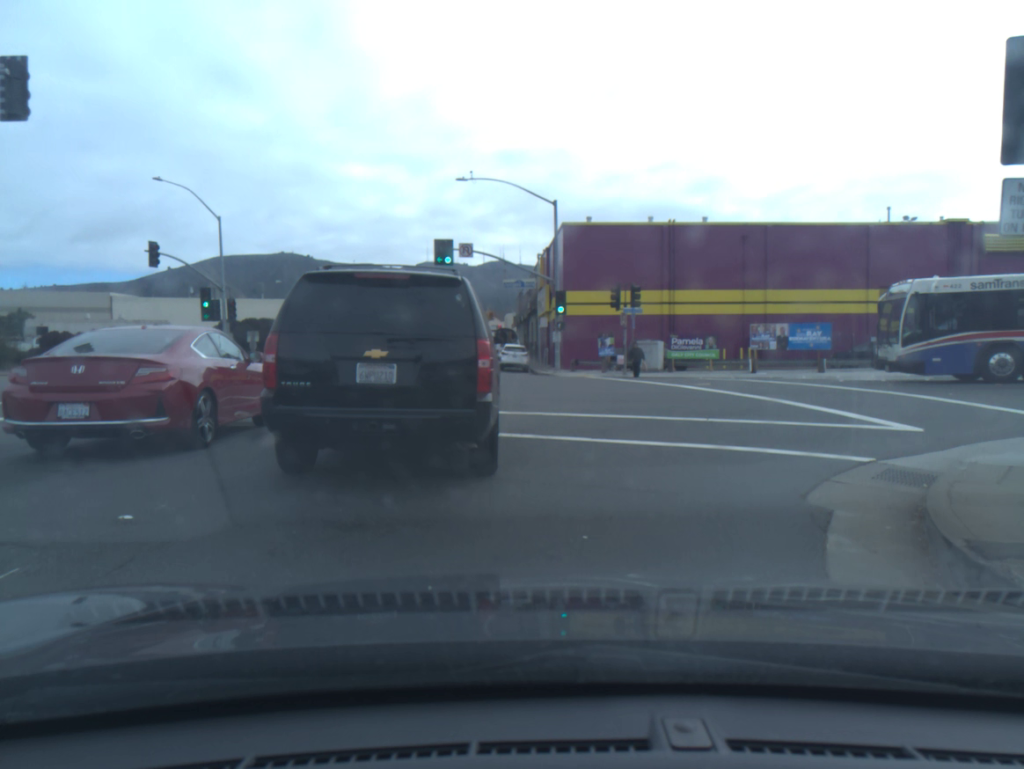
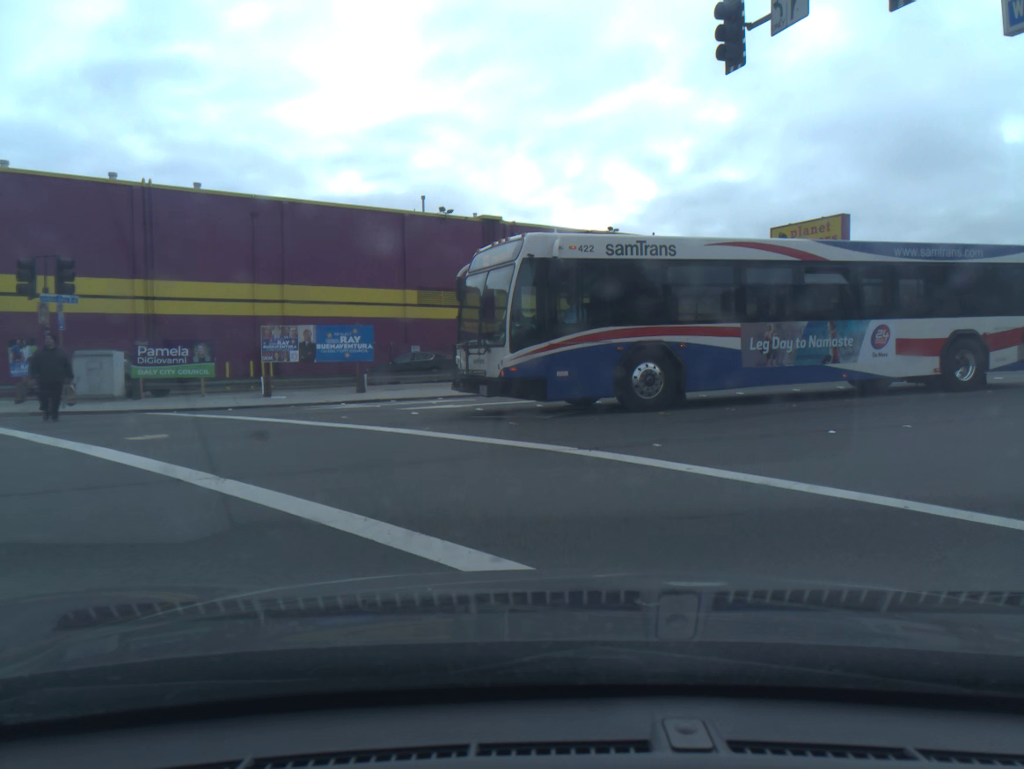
(+2.8, +11.0) m; +39°
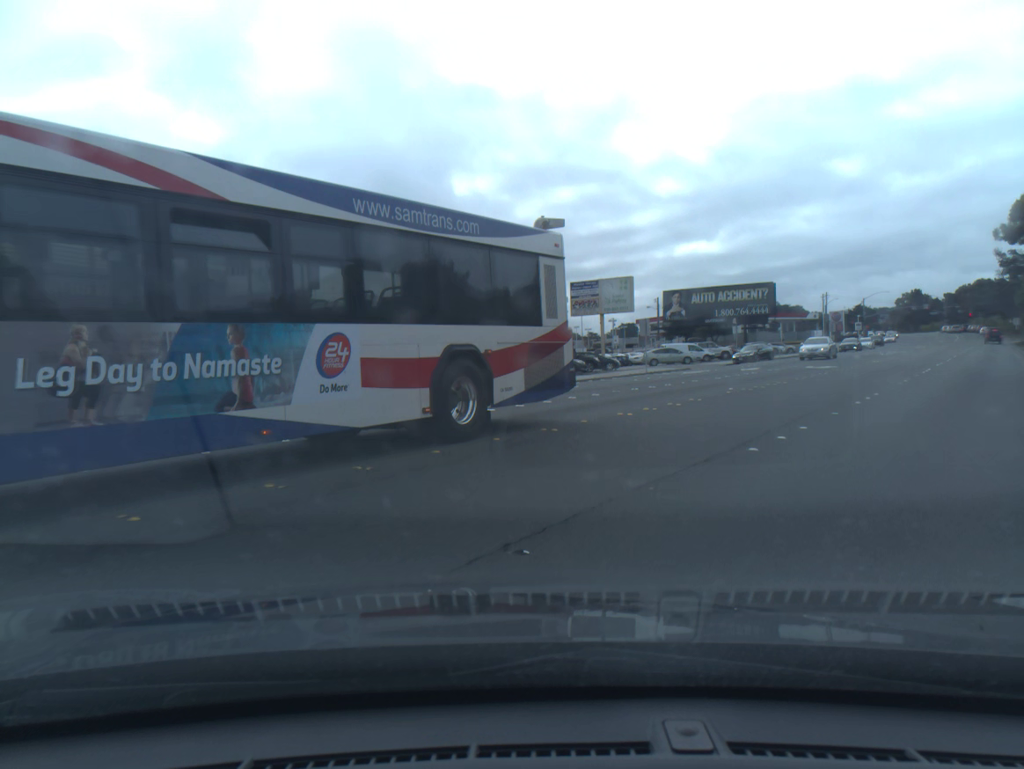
(+2.3, +7.3) m; +36°
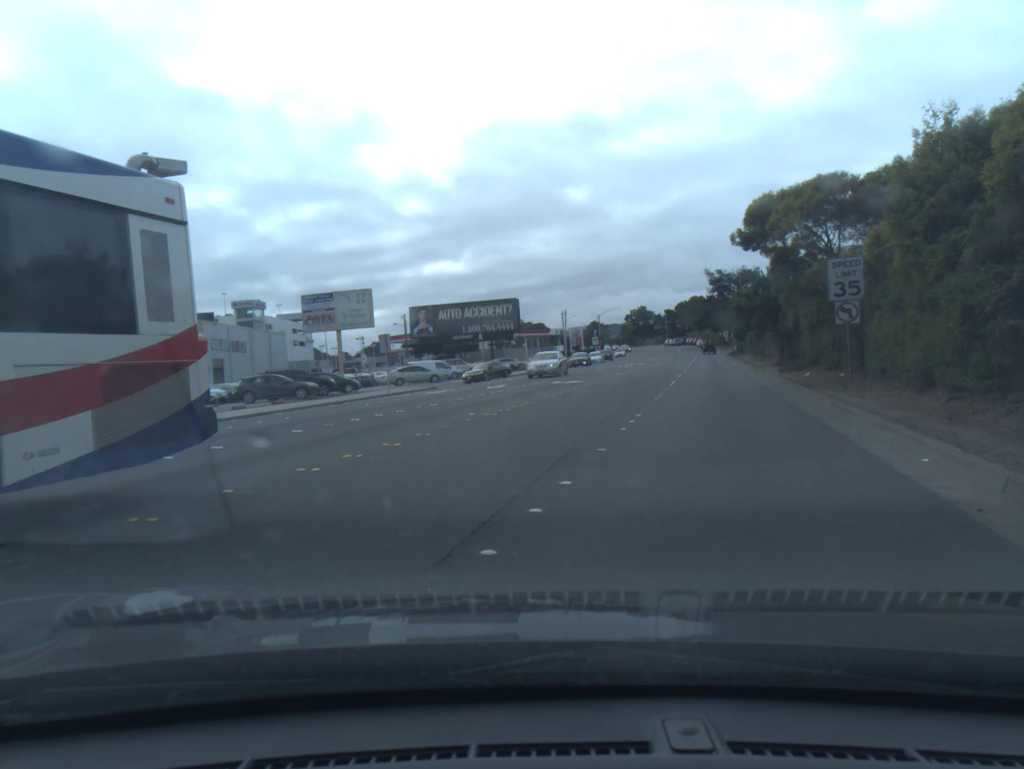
(+0.7, +4.2) m; +16°
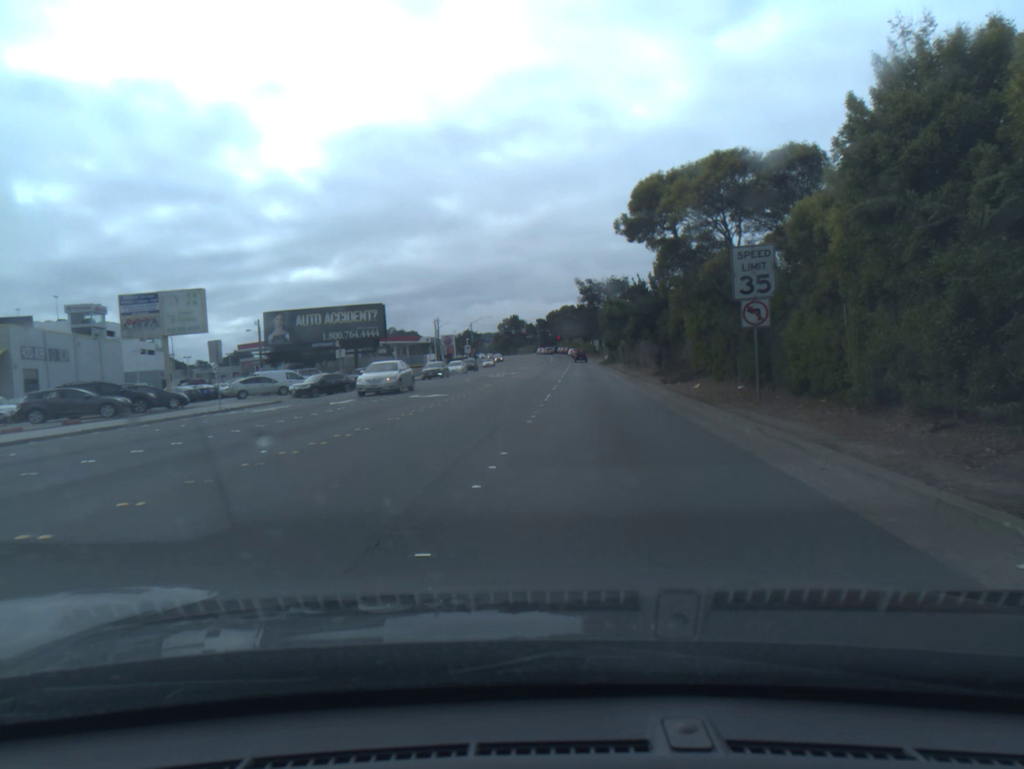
(+0.2, +4.6) m; +5°
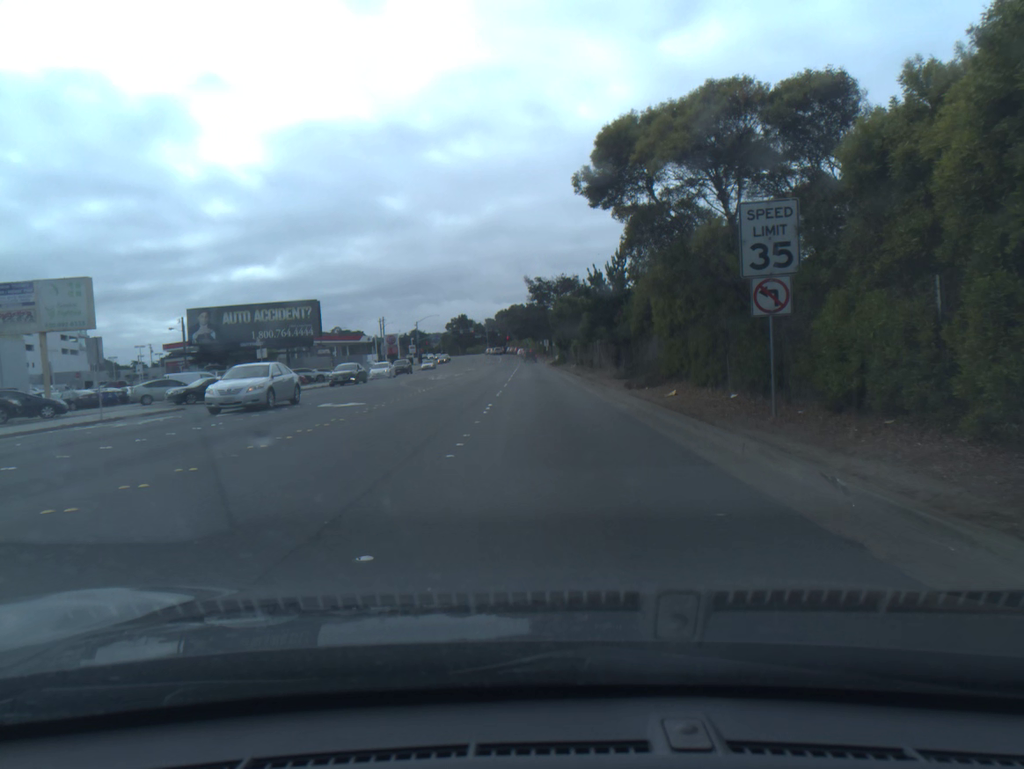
(+0.1, +5.0) m; +2°
